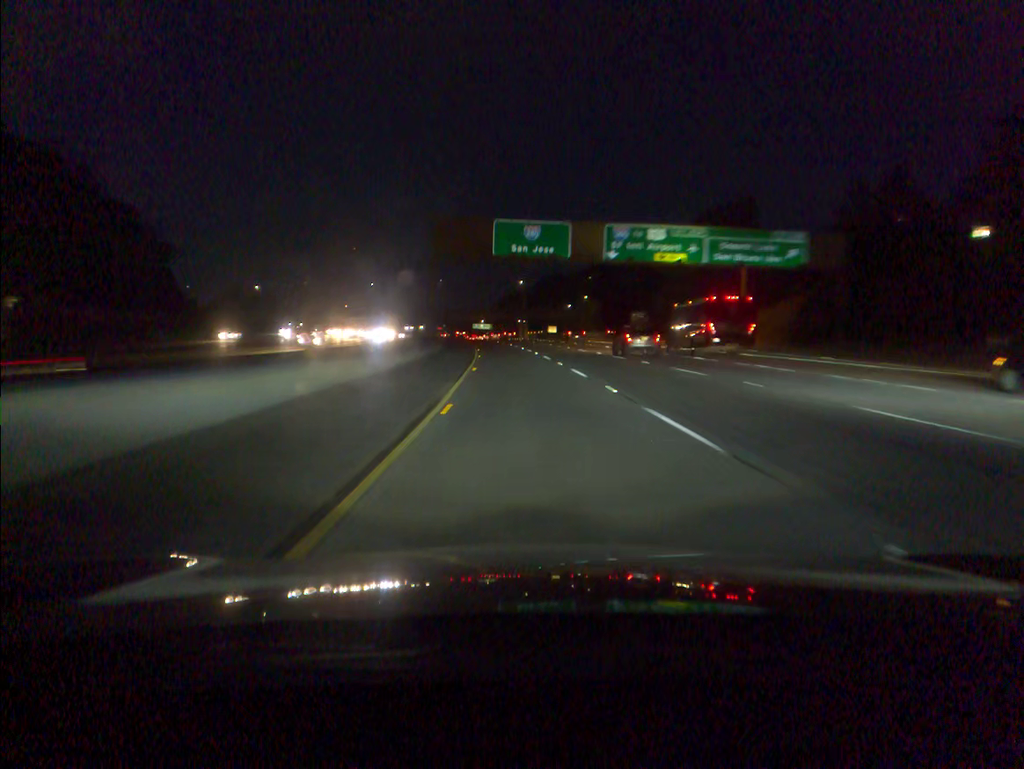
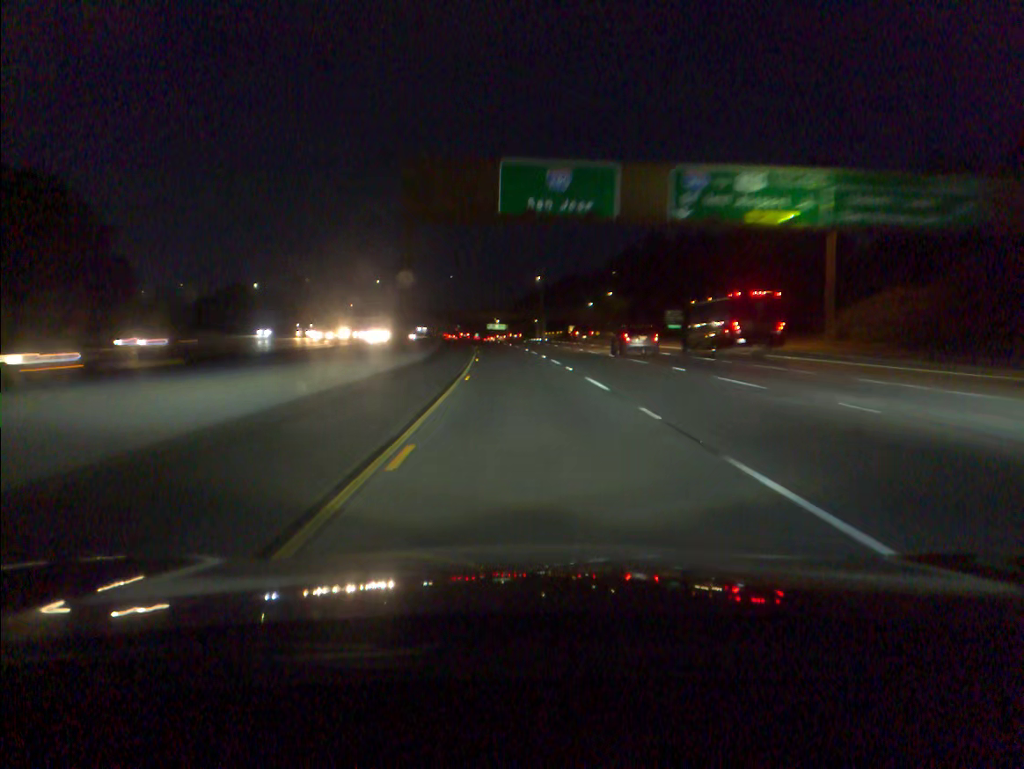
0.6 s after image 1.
(-0.2, +19.9) m; -1°
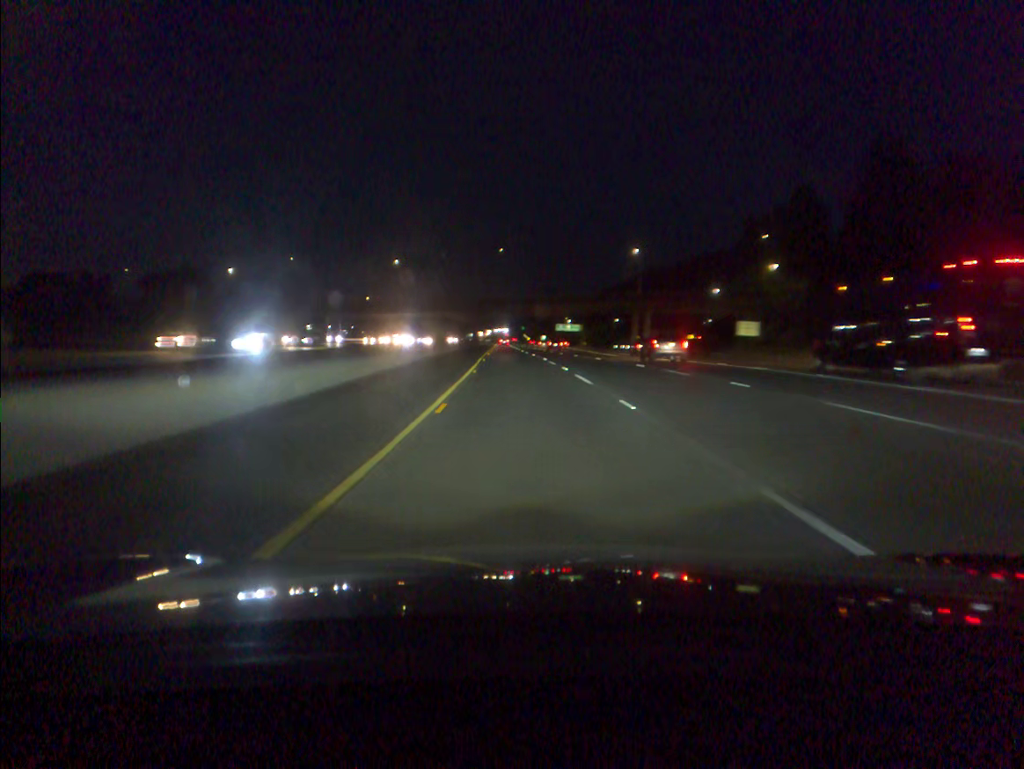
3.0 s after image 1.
(-3.3, +79.7) m; -5°
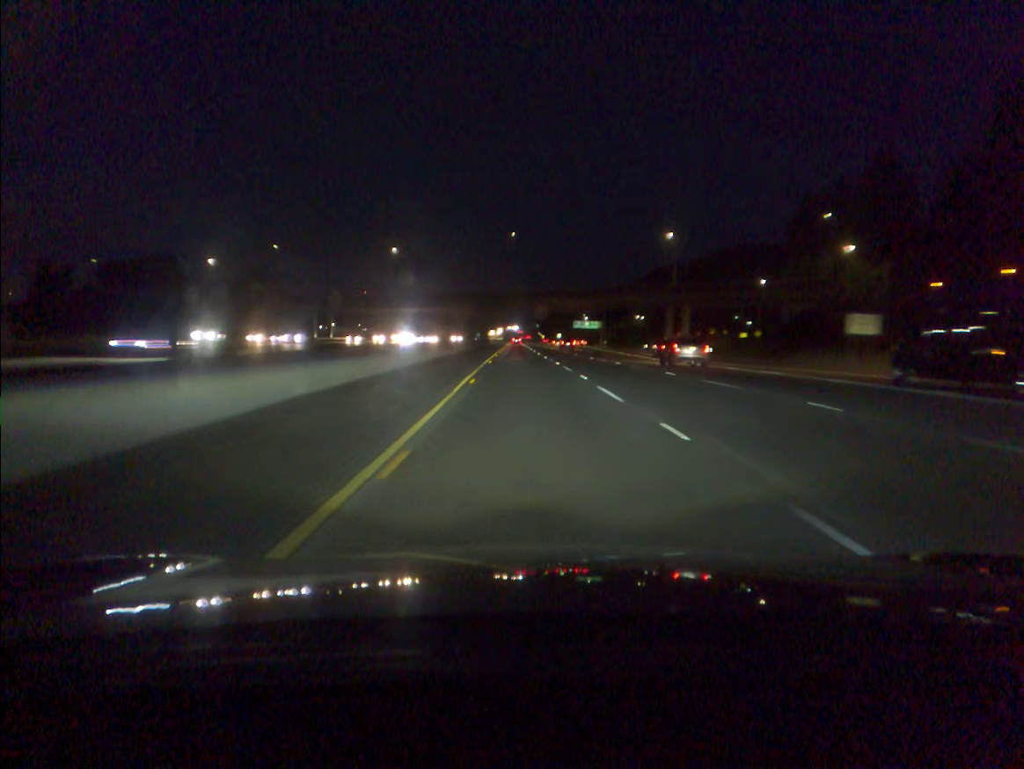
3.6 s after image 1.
(-0.2, +20.0) m; -1°
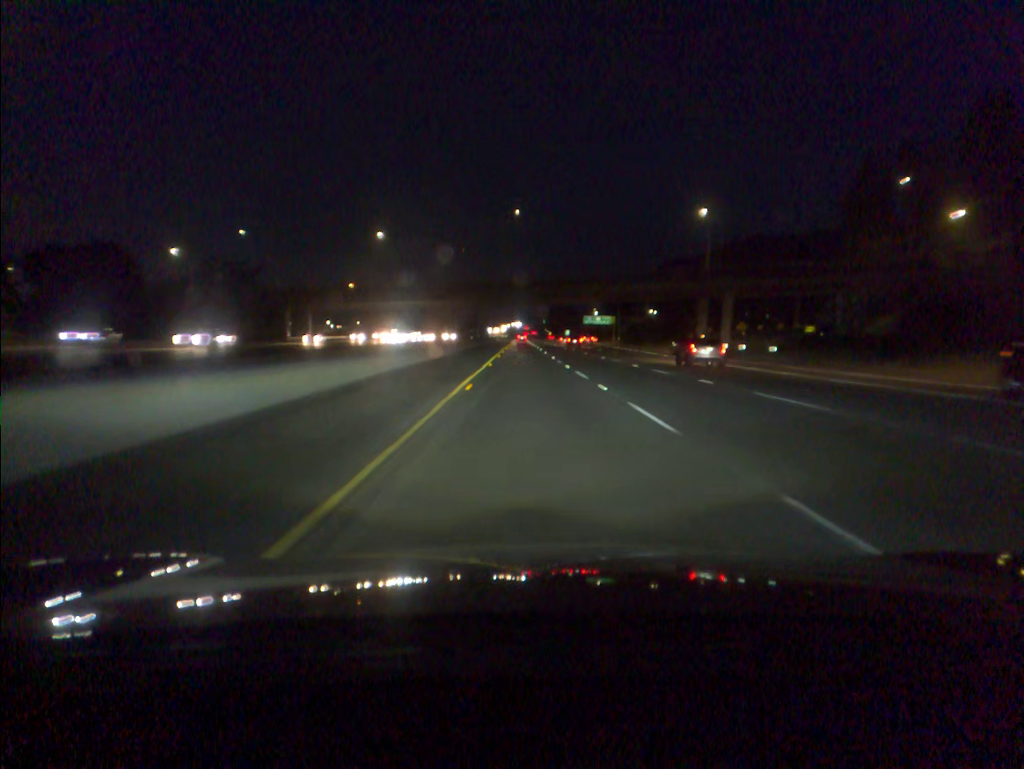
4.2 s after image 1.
(-0.1, +20.1) m; 0°
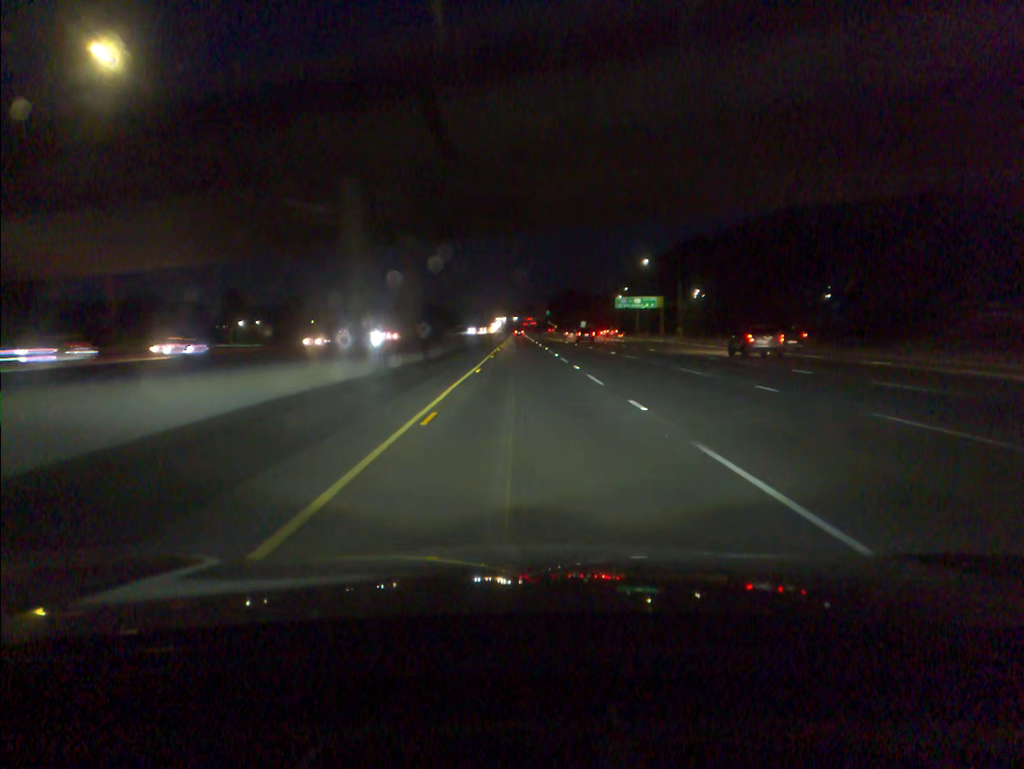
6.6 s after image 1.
(-0.1, +80.7) m; 0°
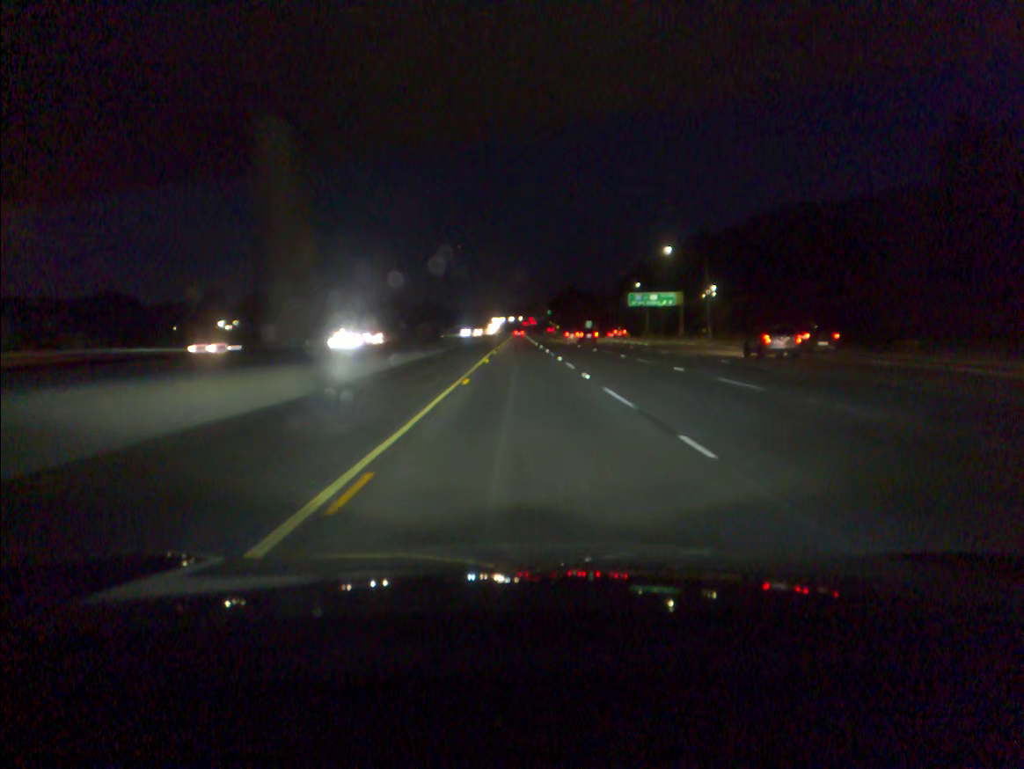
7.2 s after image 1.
(0.0, +20.1) m; 0°
